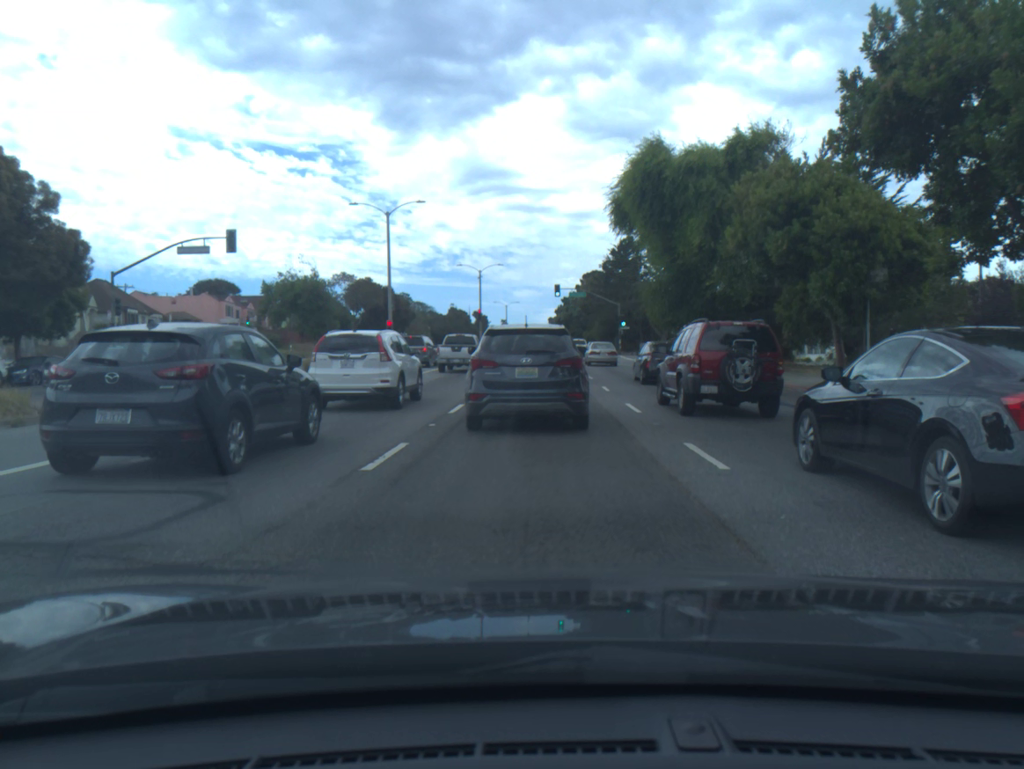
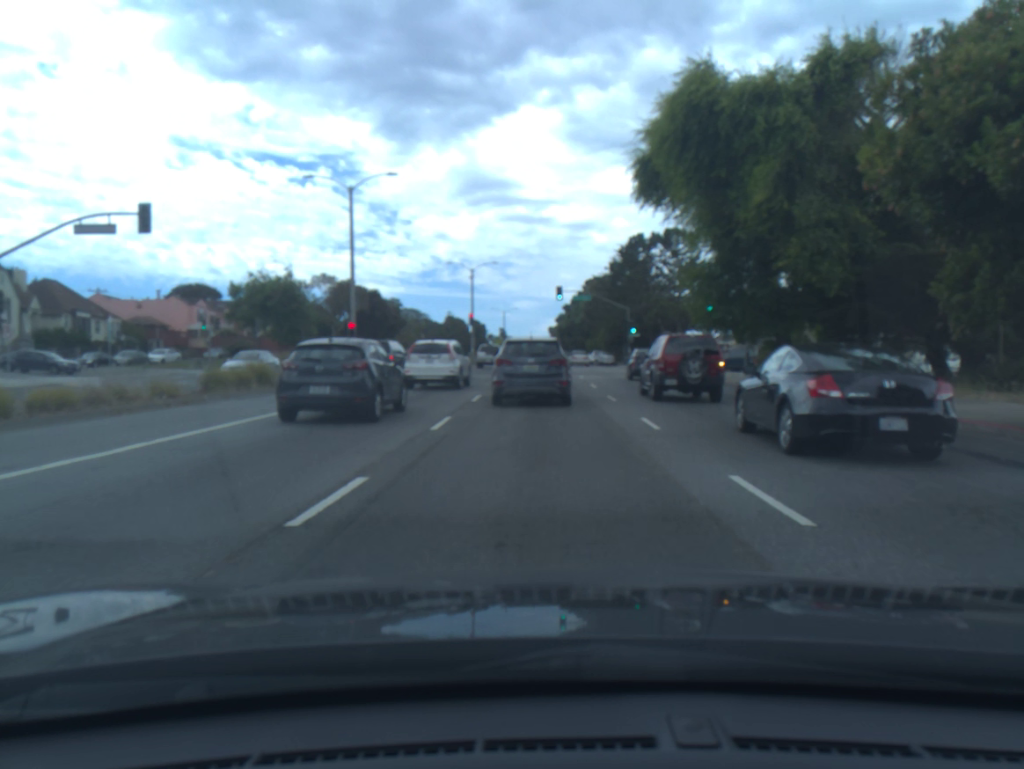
(0.0, +9.5) m; 0°
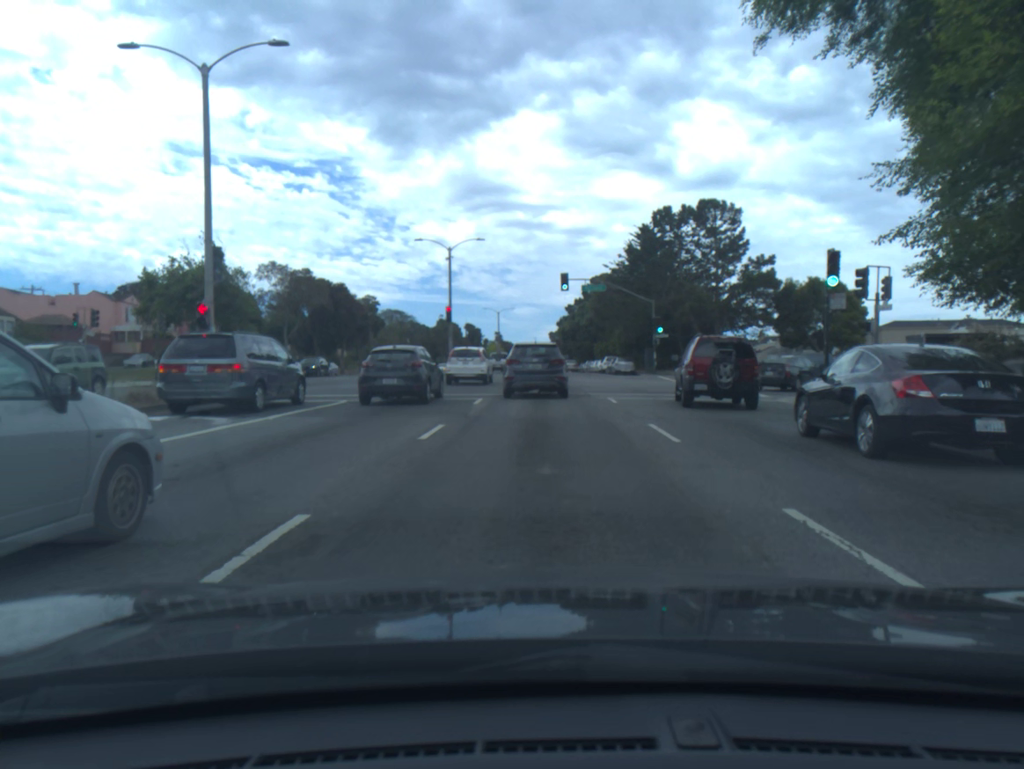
(0.0, +16.3) m; 0°
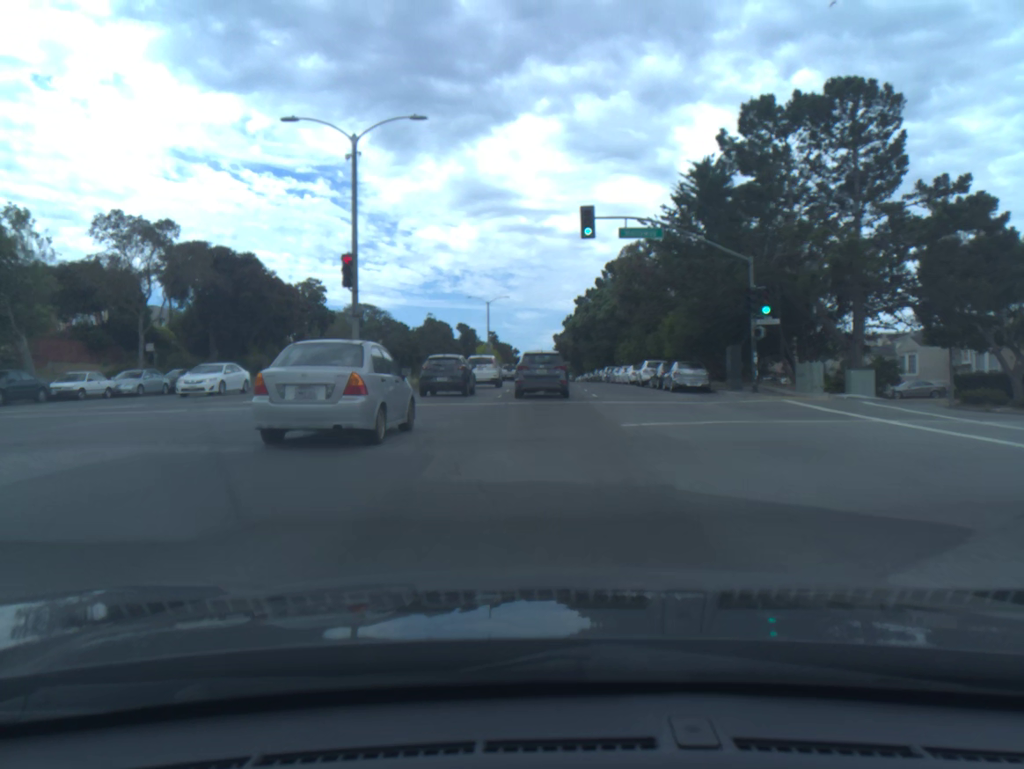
(-0.1, +26.9) m; -1°
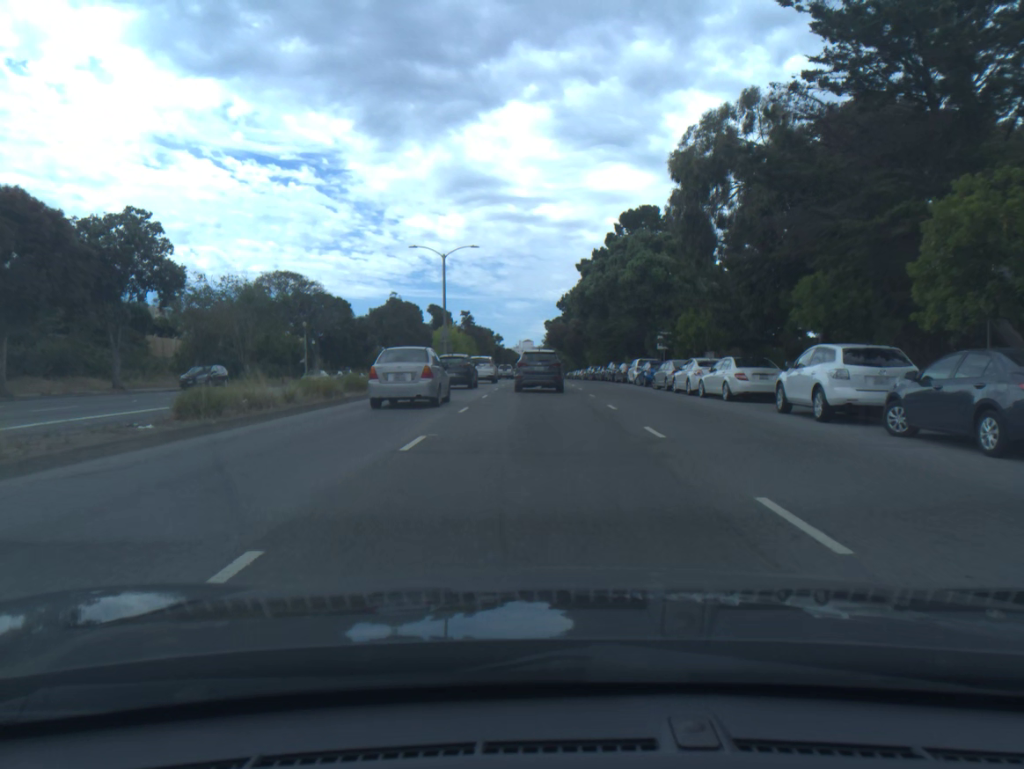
(+0.2, +31.0) m; +1°
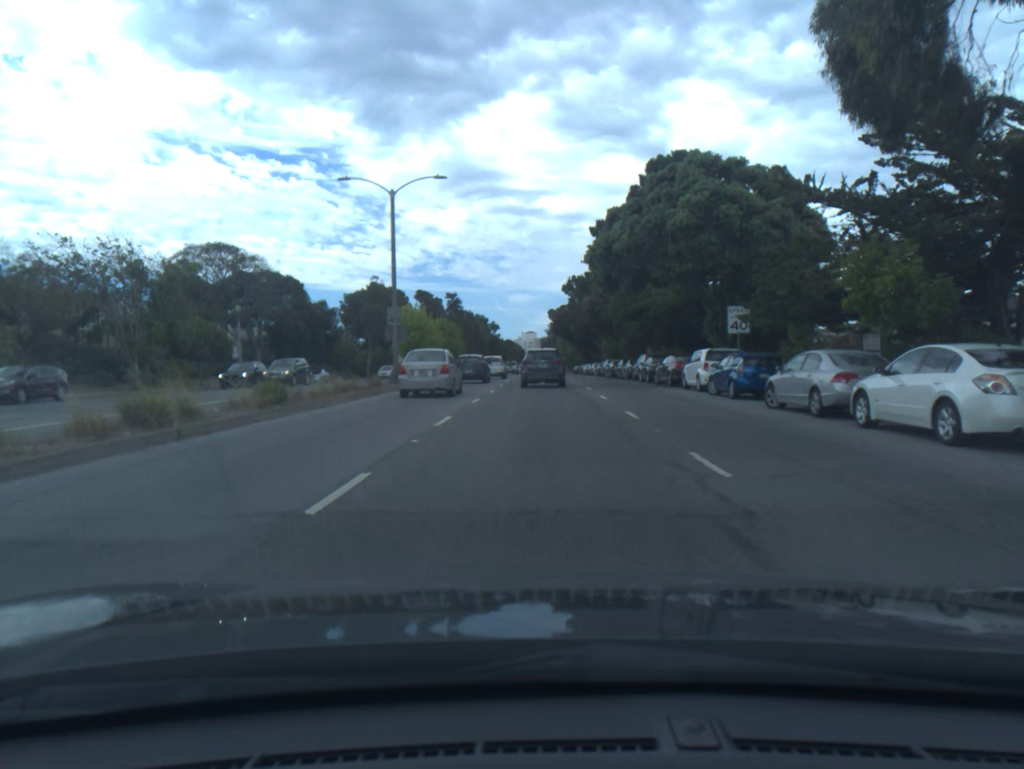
(0.0, +18.8) m; 0°
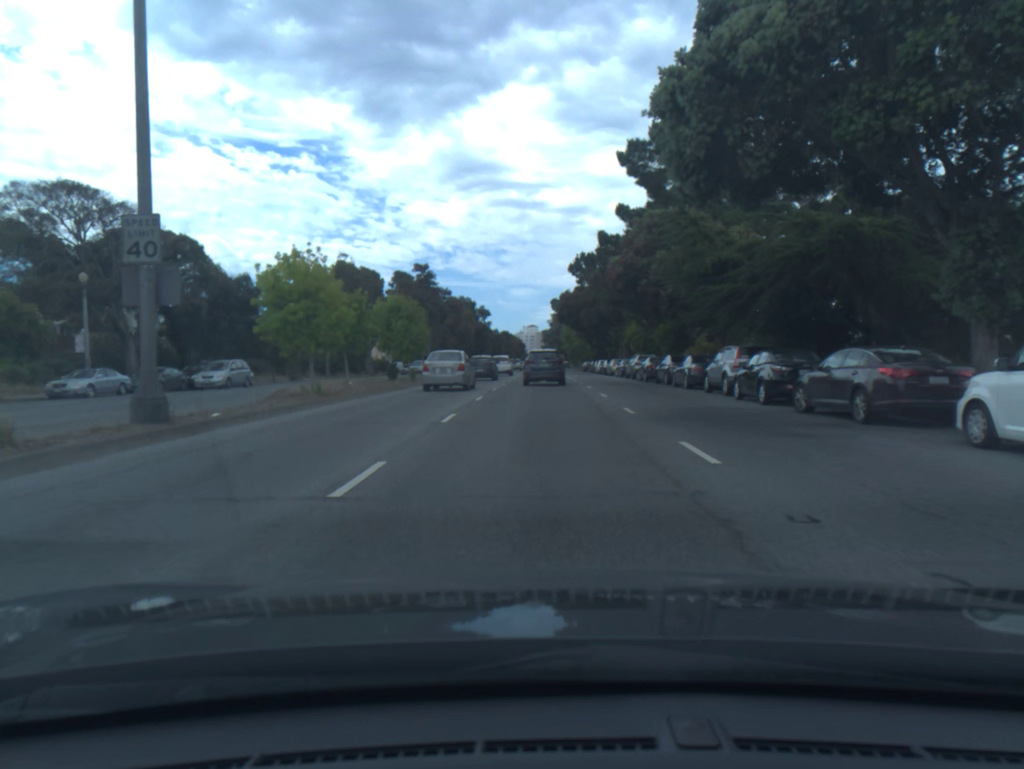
(0.0, +21.0) m; 0°
